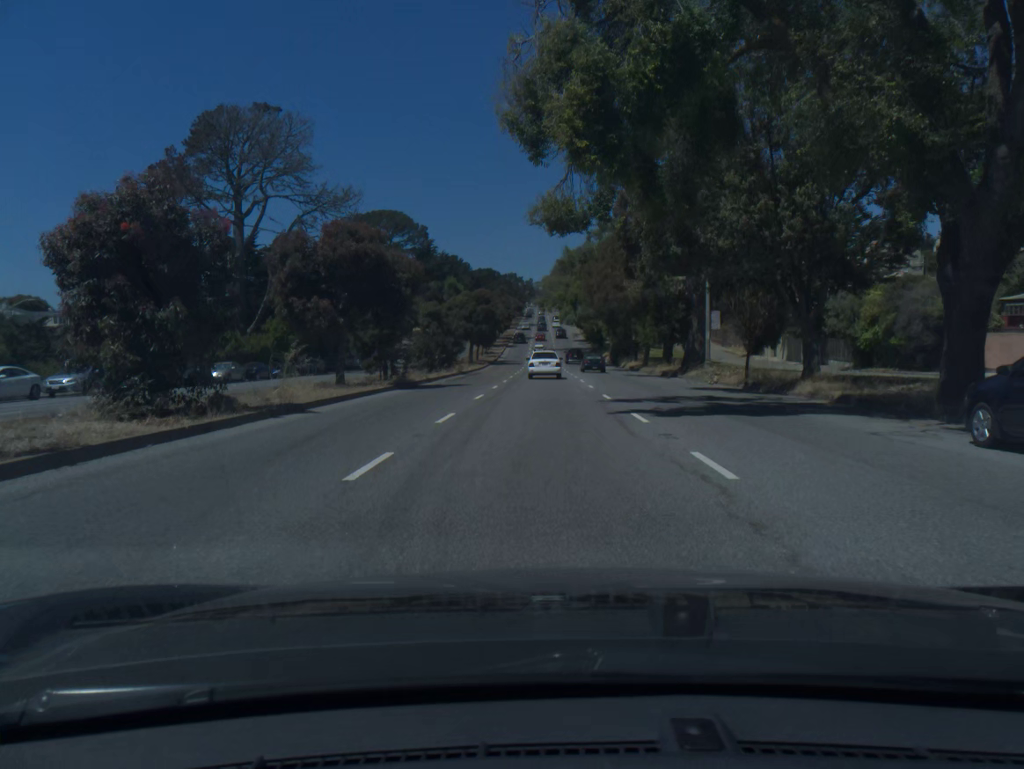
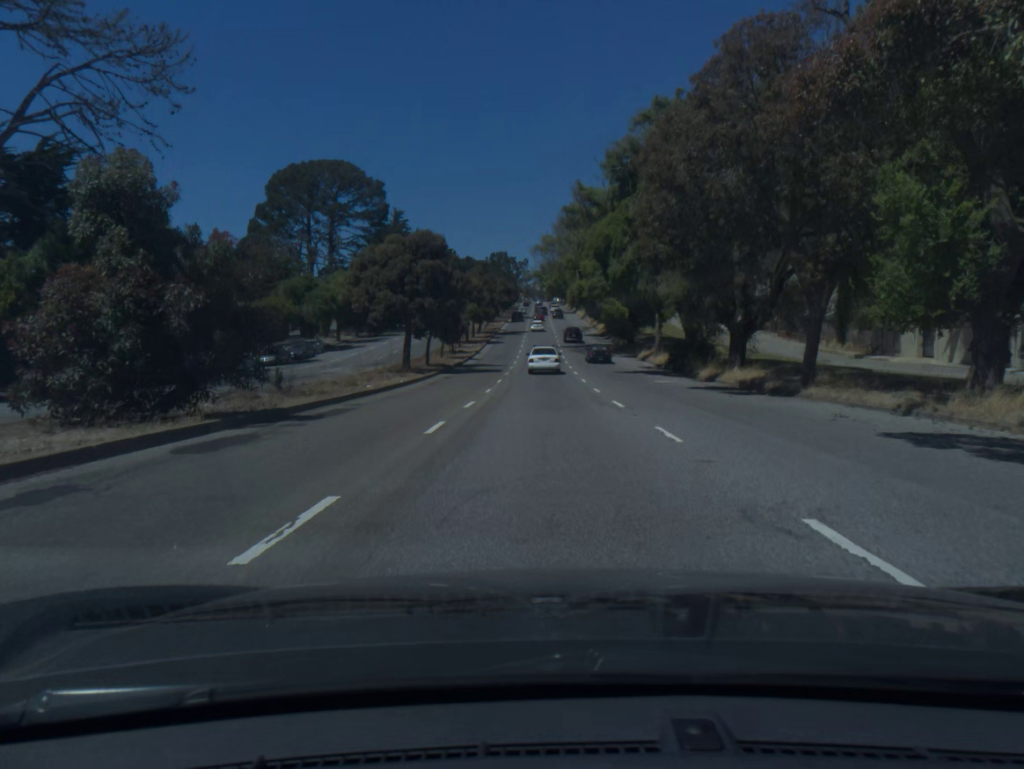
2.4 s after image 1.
(0.0, +39.0) m; 0°
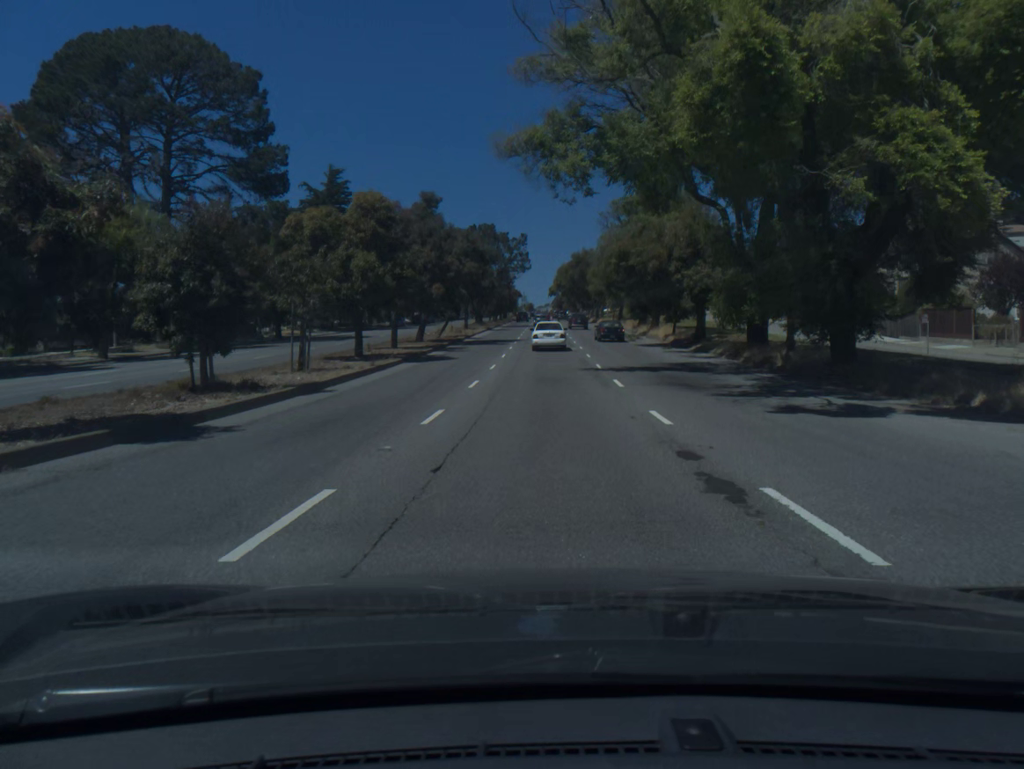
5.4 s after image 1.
(-0.1, +50.4) m; 0°
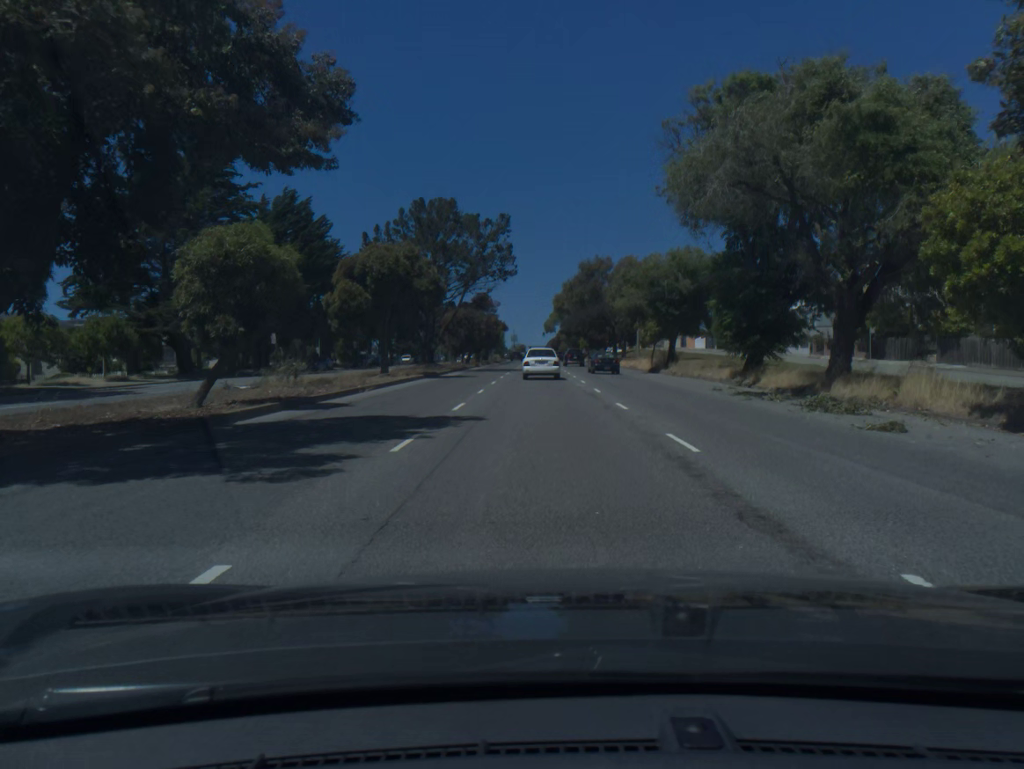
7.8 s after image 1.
(+0.1, +38.4) m; +1°
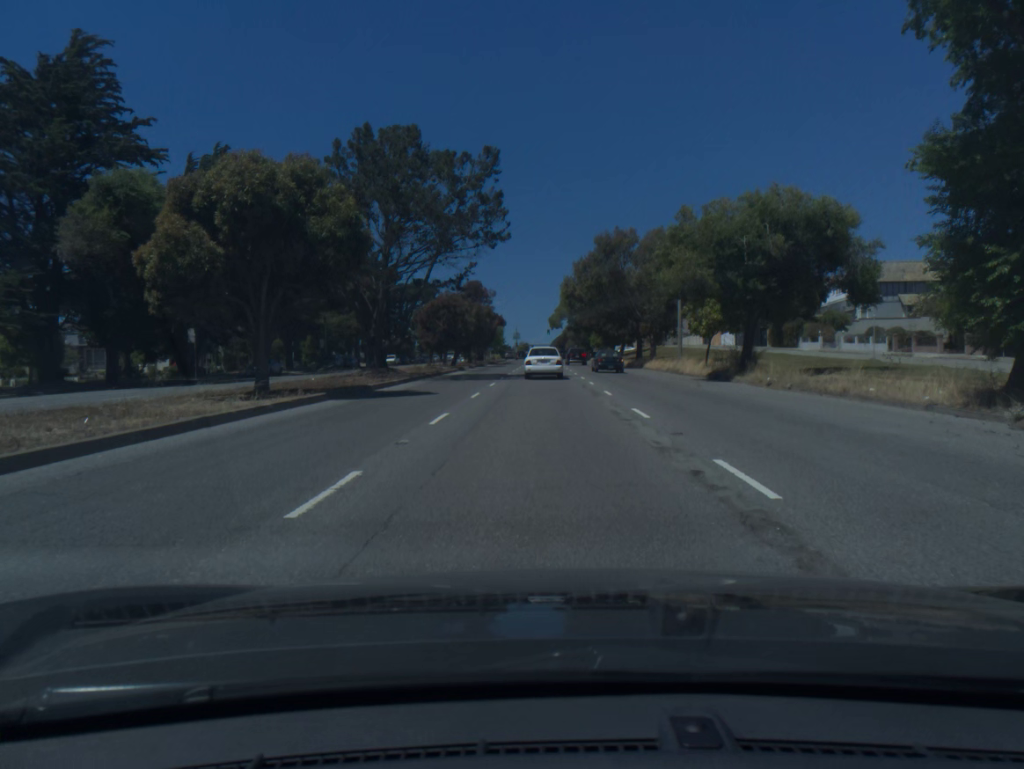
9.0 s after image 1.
(-0.1, +17.9) m; 0°
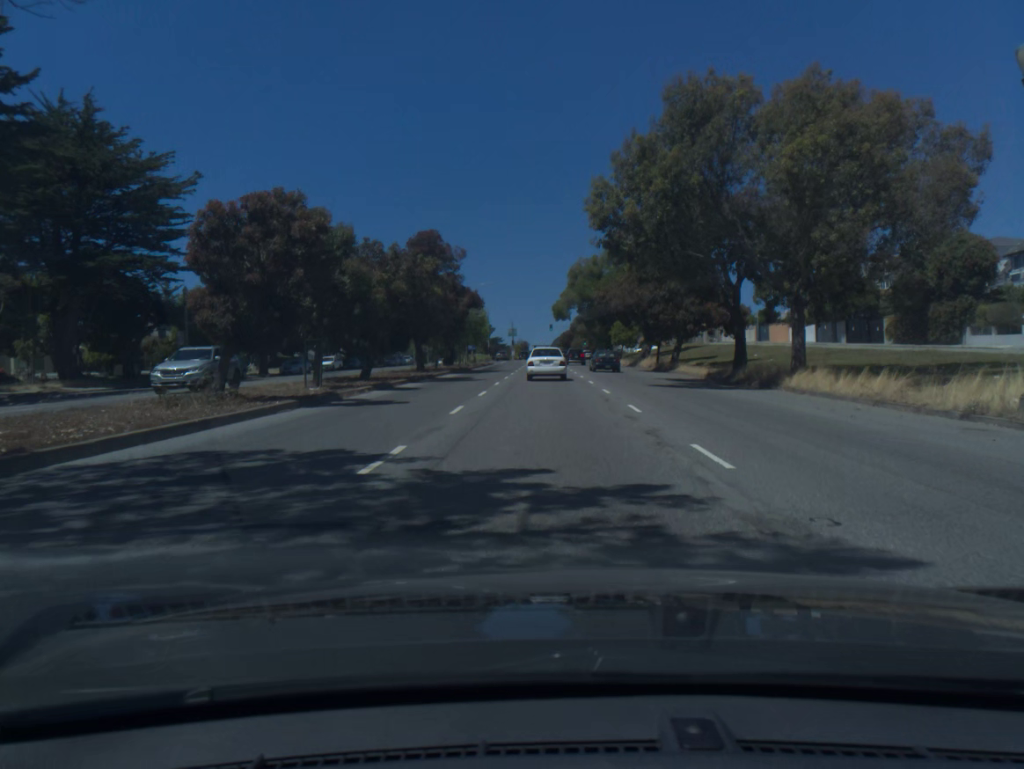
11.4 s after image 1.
(0.0, +34.3) m; 0°
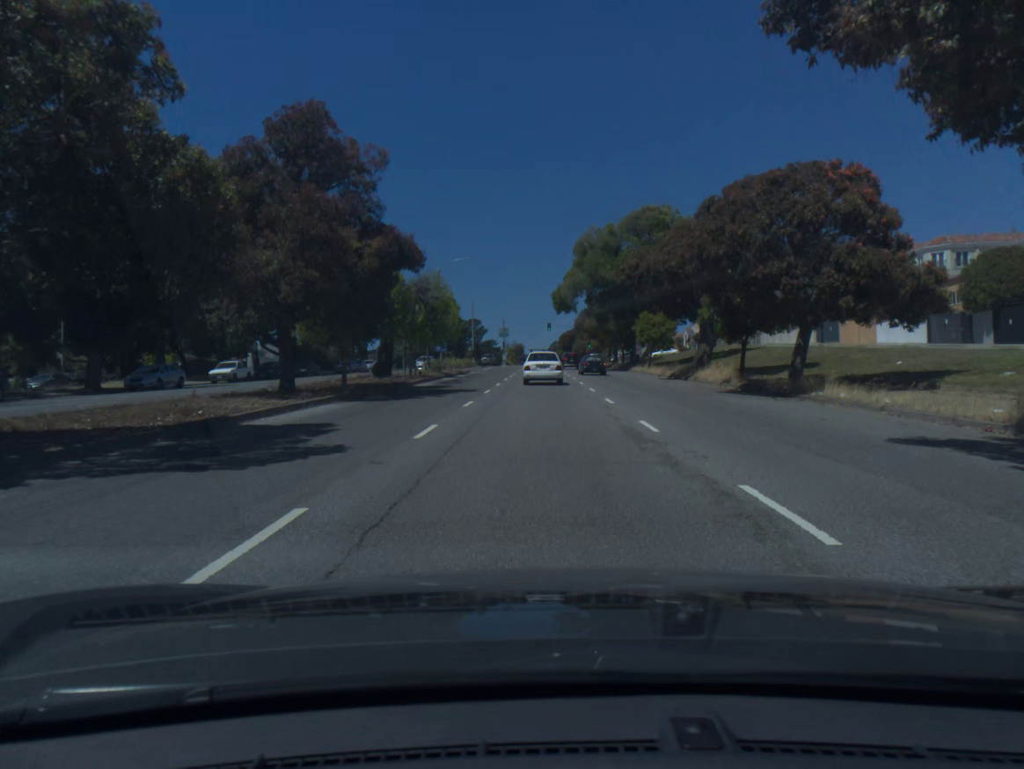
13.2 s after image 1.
(+0.1, +25.0) m; 0°
